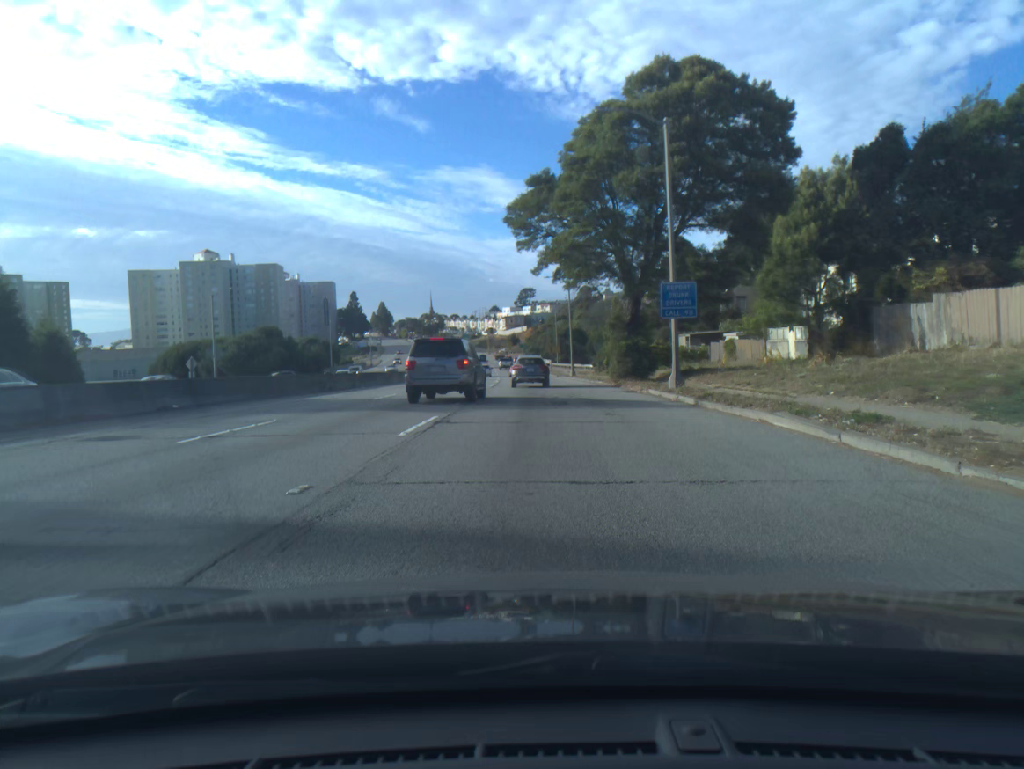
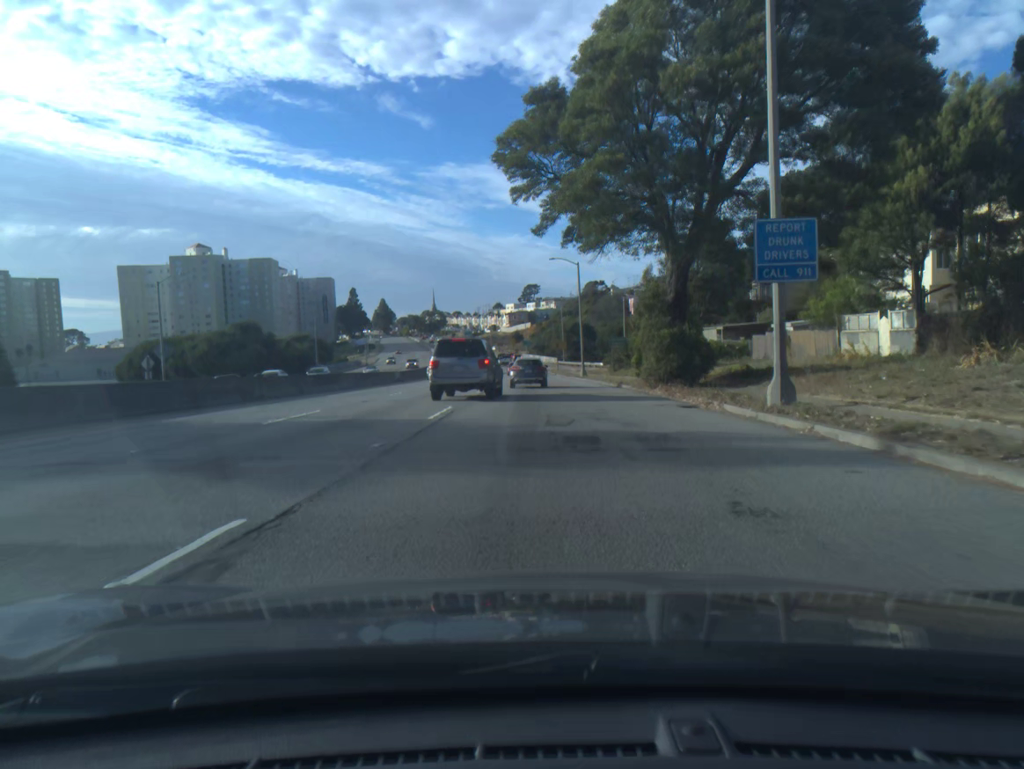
(0.0, +11.3) m; 0°
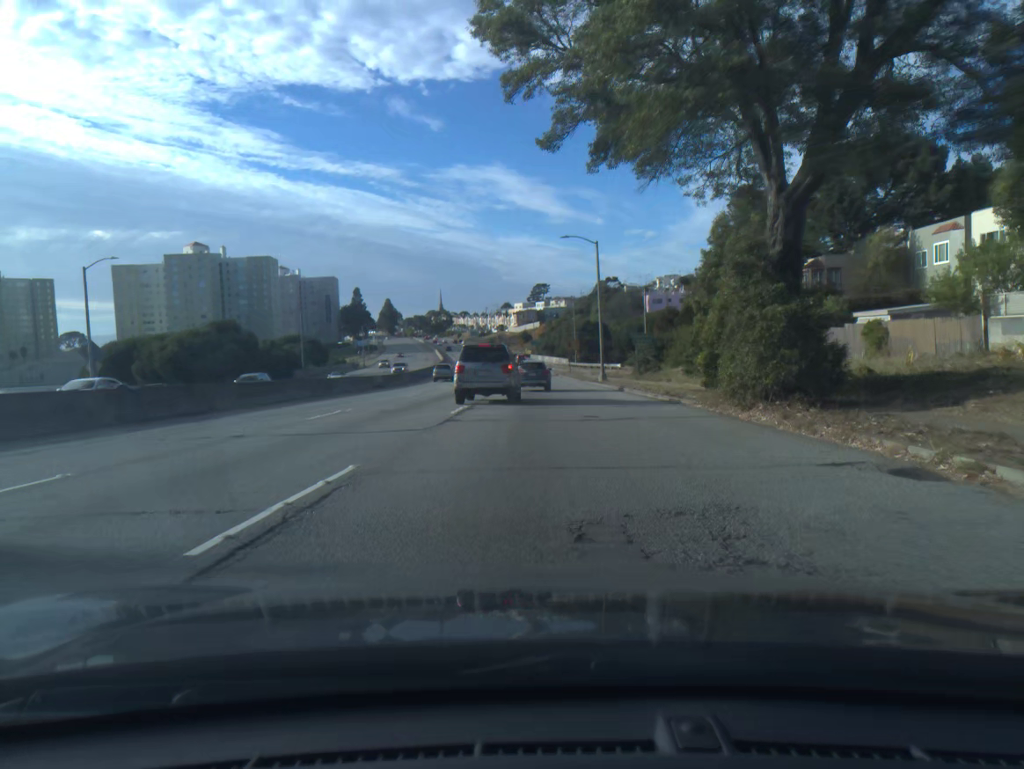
(-0.1, +11.2) m; -1°
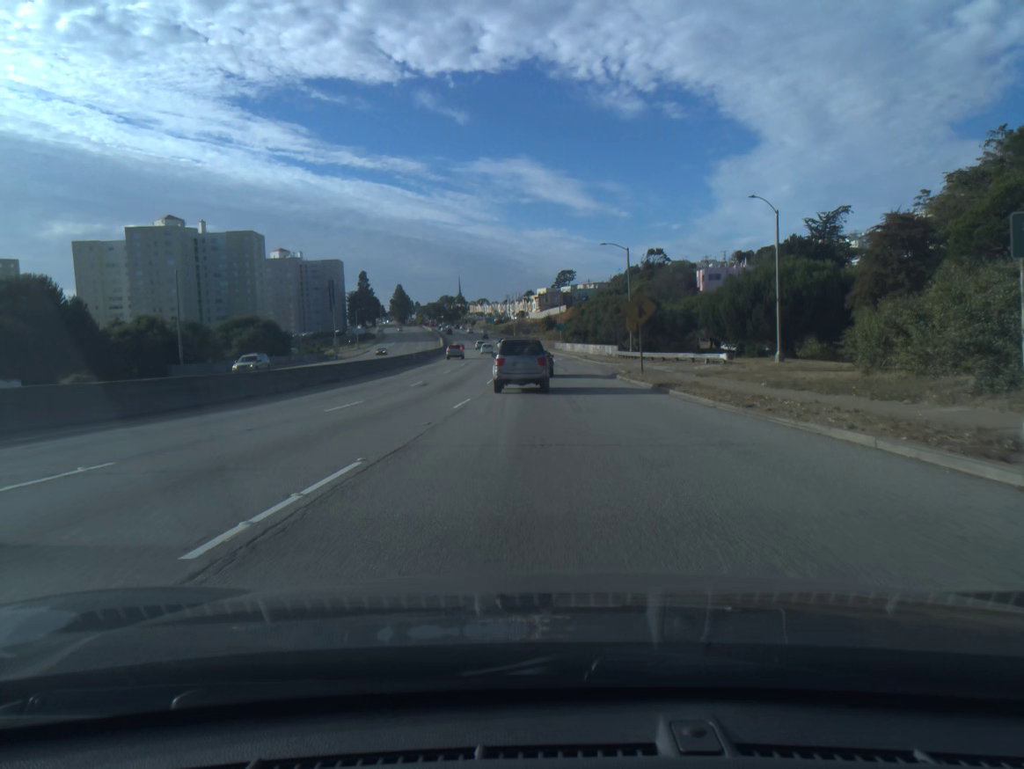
(-0.8, +43.9) m; -2°
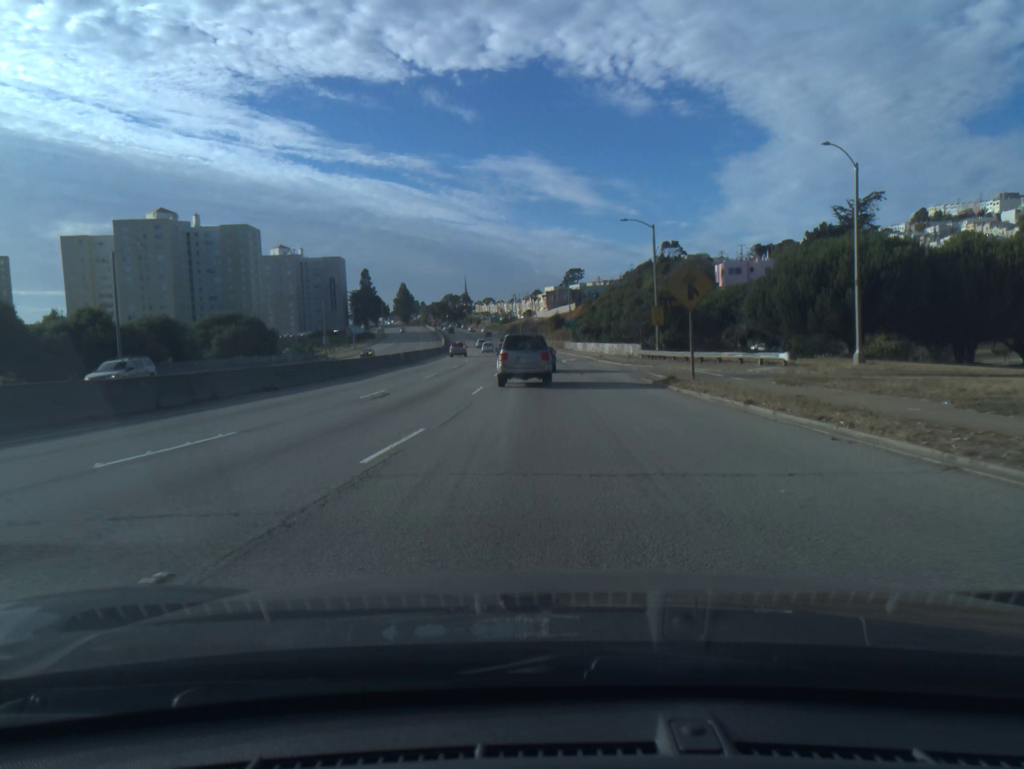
(-0.1, +10.7) m; -1°
